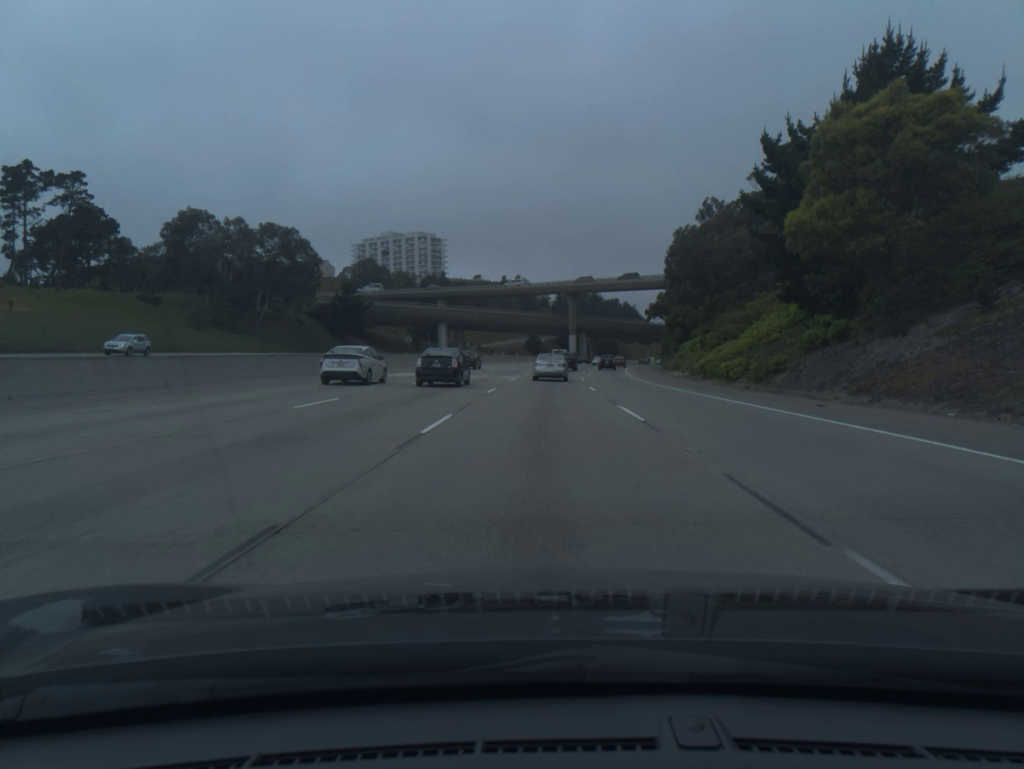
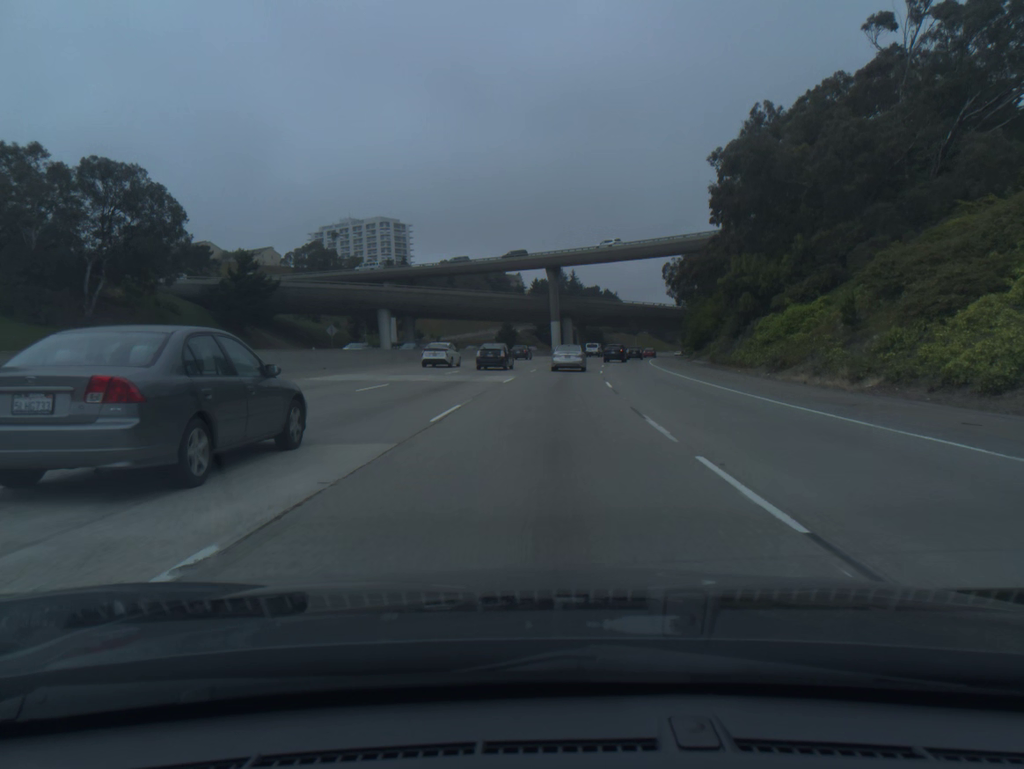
(+0.4, +38.8) m; +2°
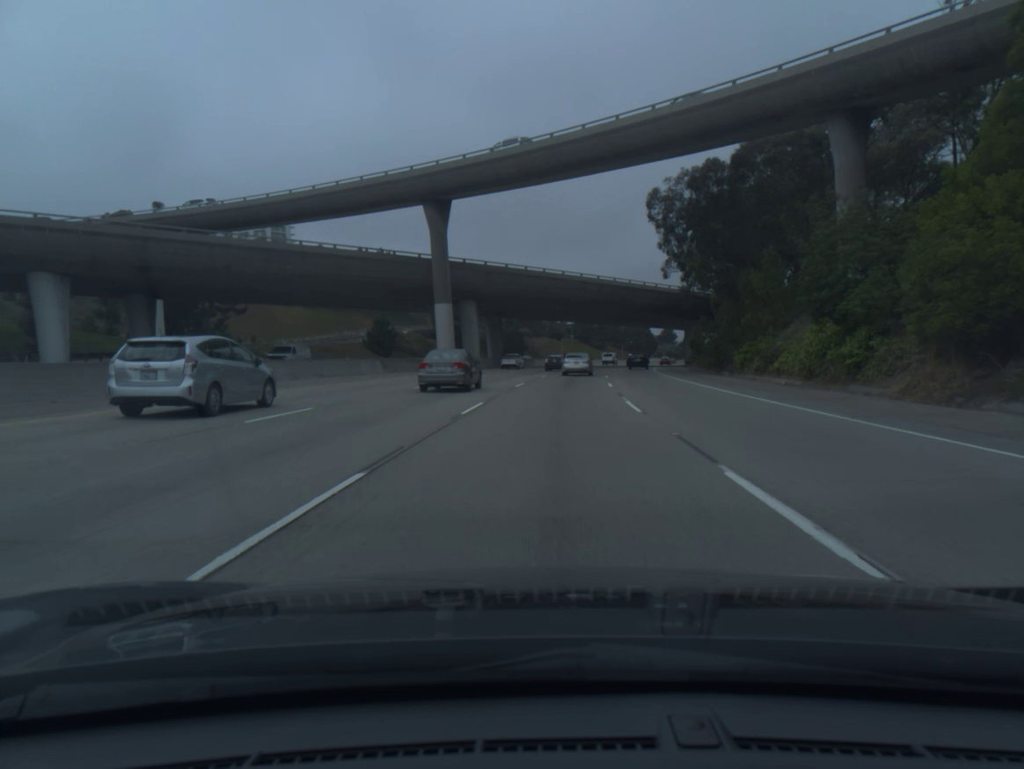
(+3.3, +65.9) m; +6°
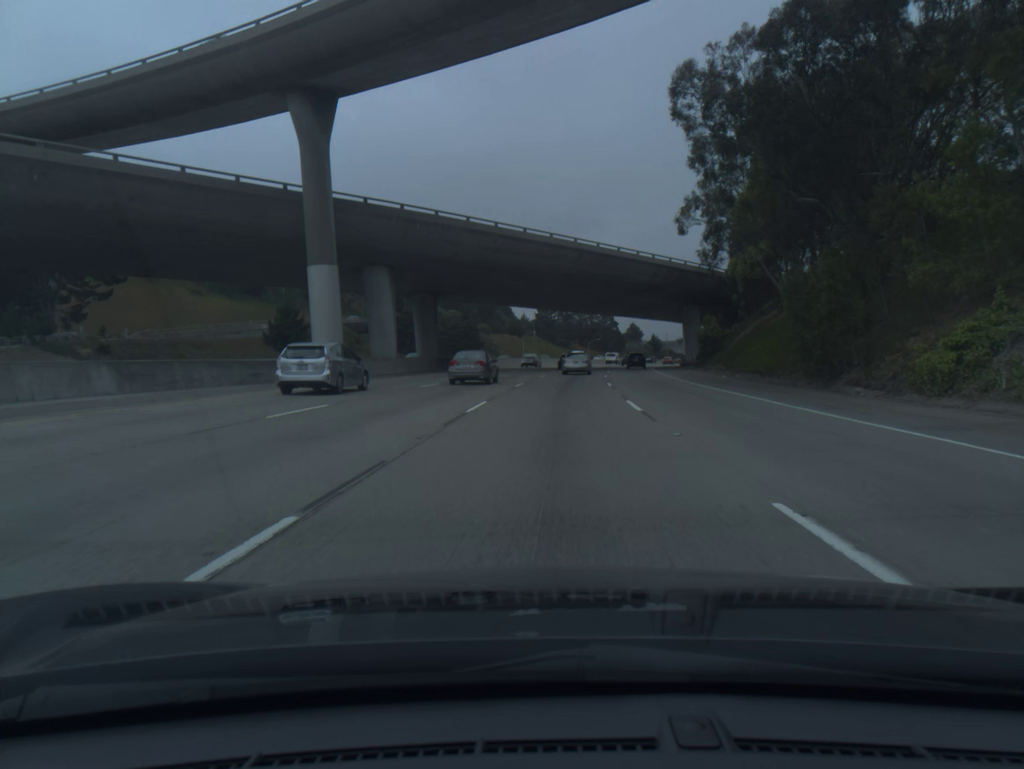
(+0.7, +28.1) m; +3°
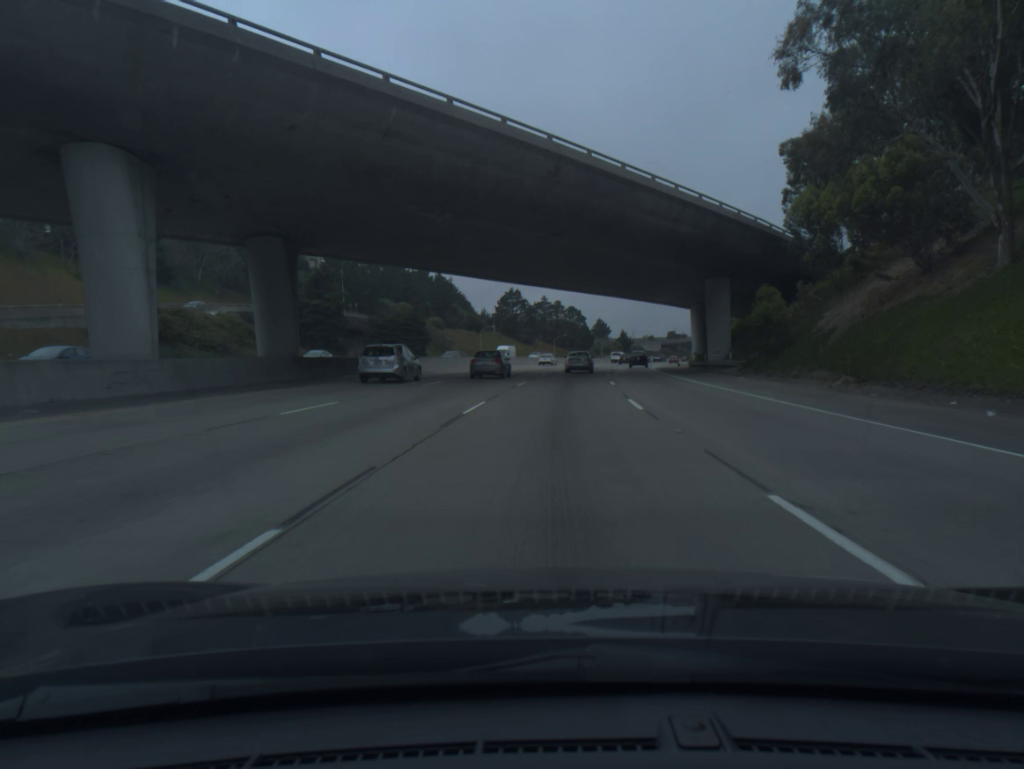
(+0.7, +28.8) m; +3°
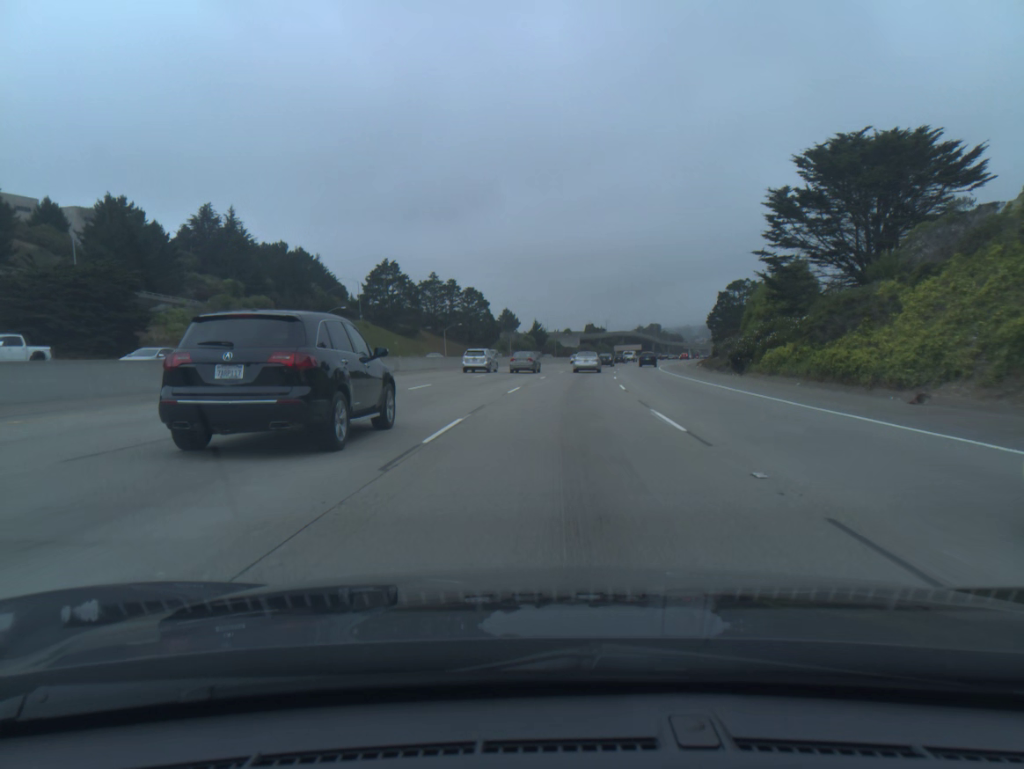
(+4.6, +75.3) m; +7°
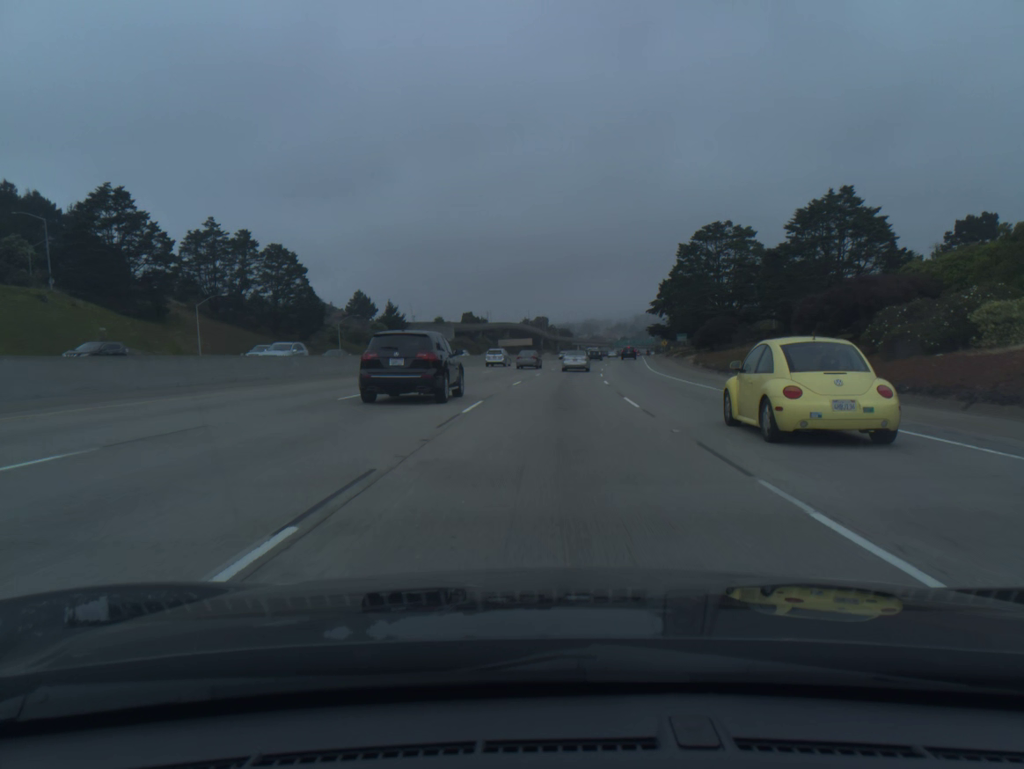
(+5.8, +78.9) m; +9°
